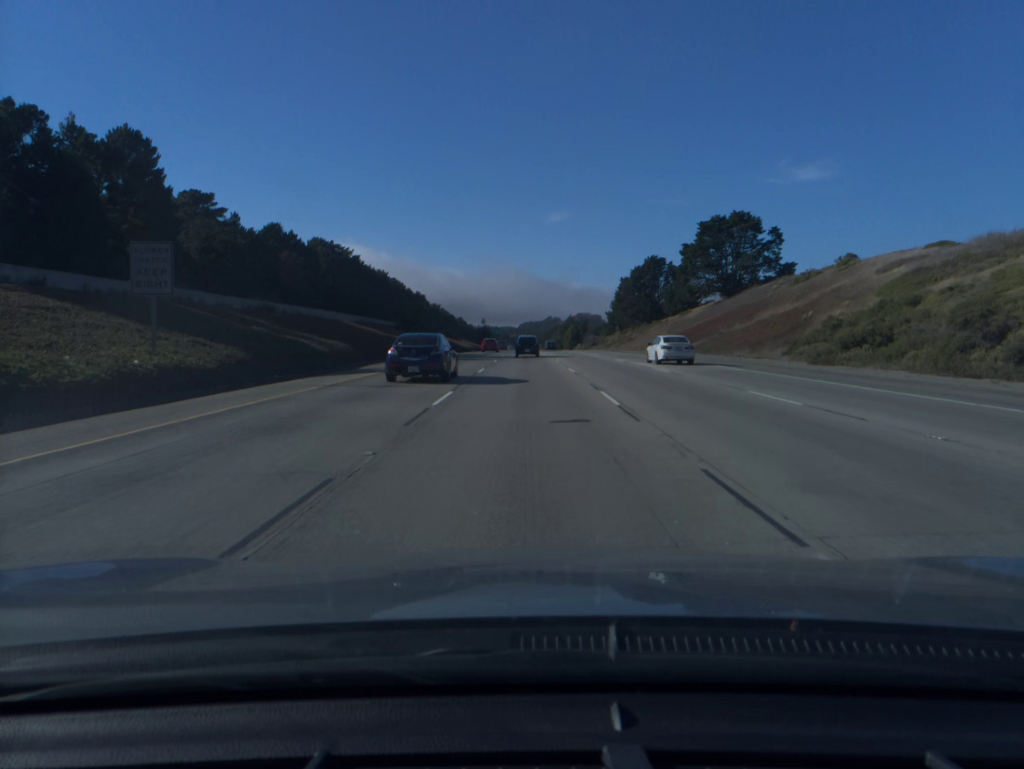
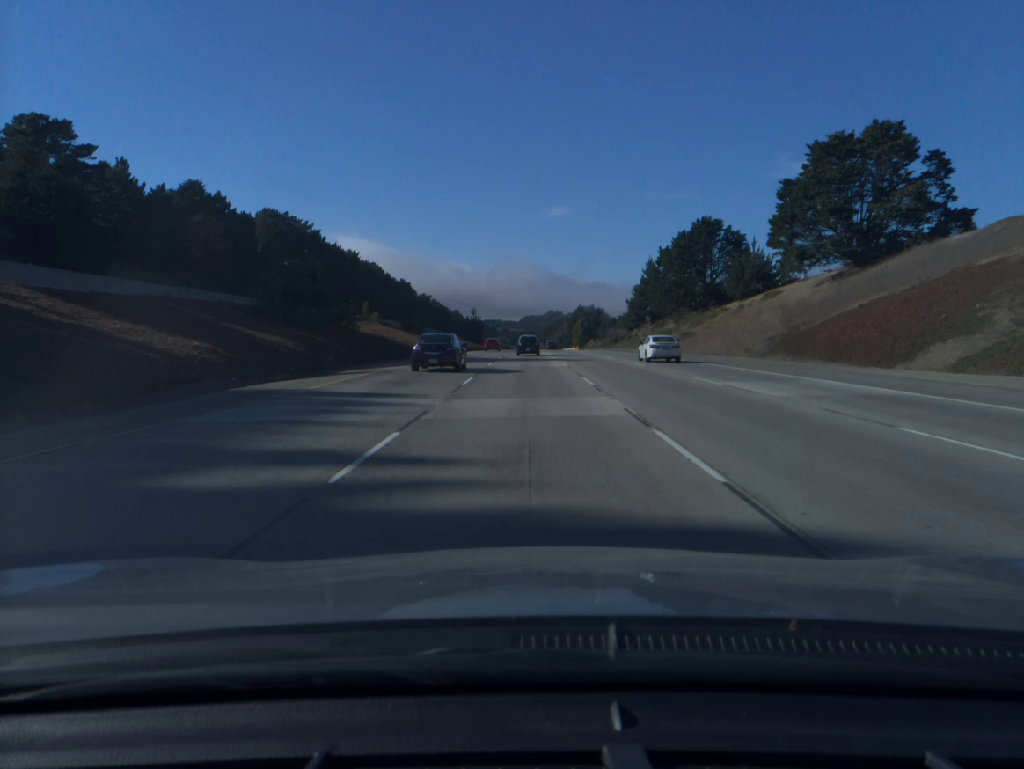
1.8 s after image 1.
(0.0, +51.9) m; 0°
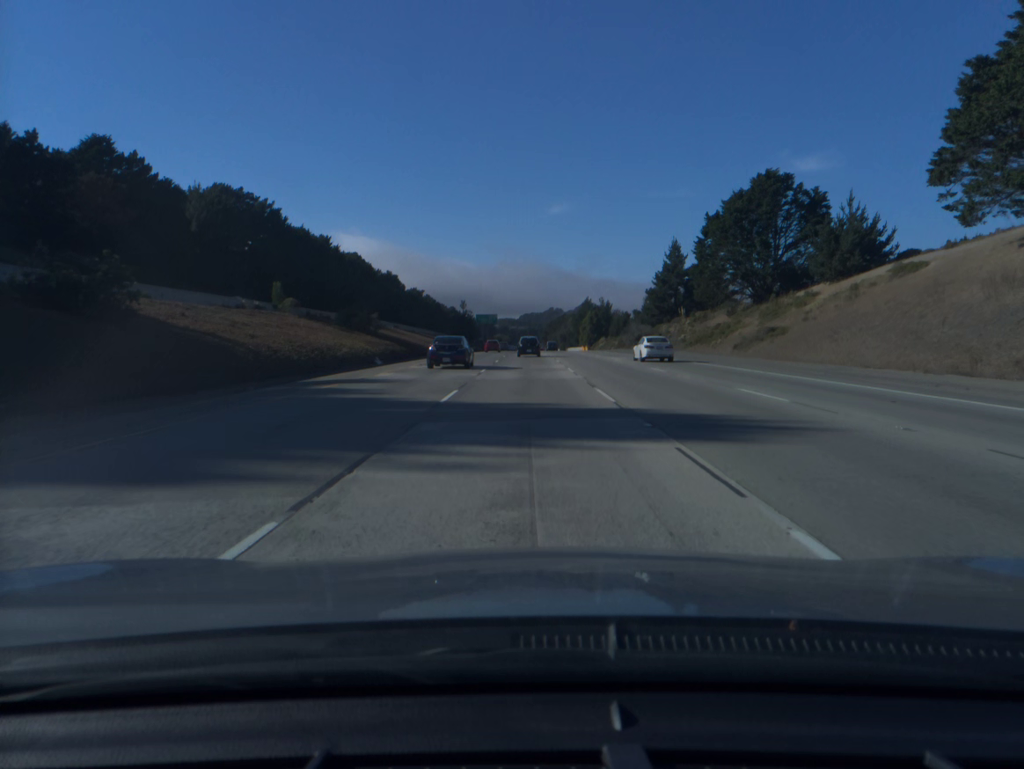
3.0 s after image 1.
(0.0, +34.8) m; 0°
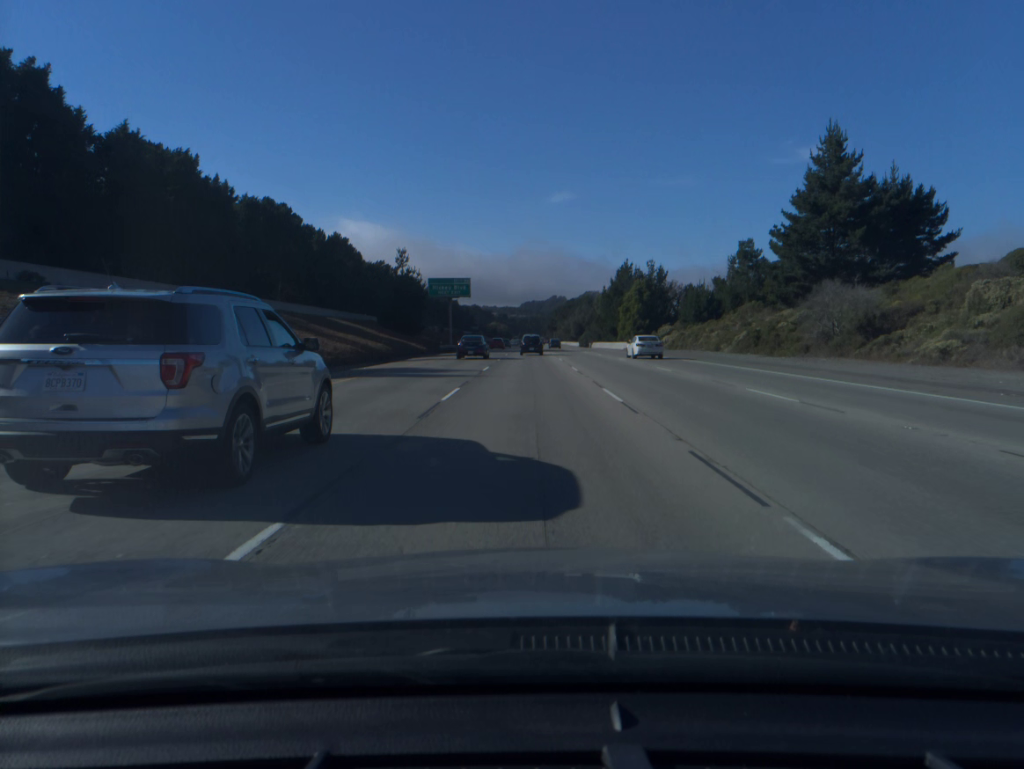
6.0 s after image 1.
(-0.2, +87.9) m; 0°
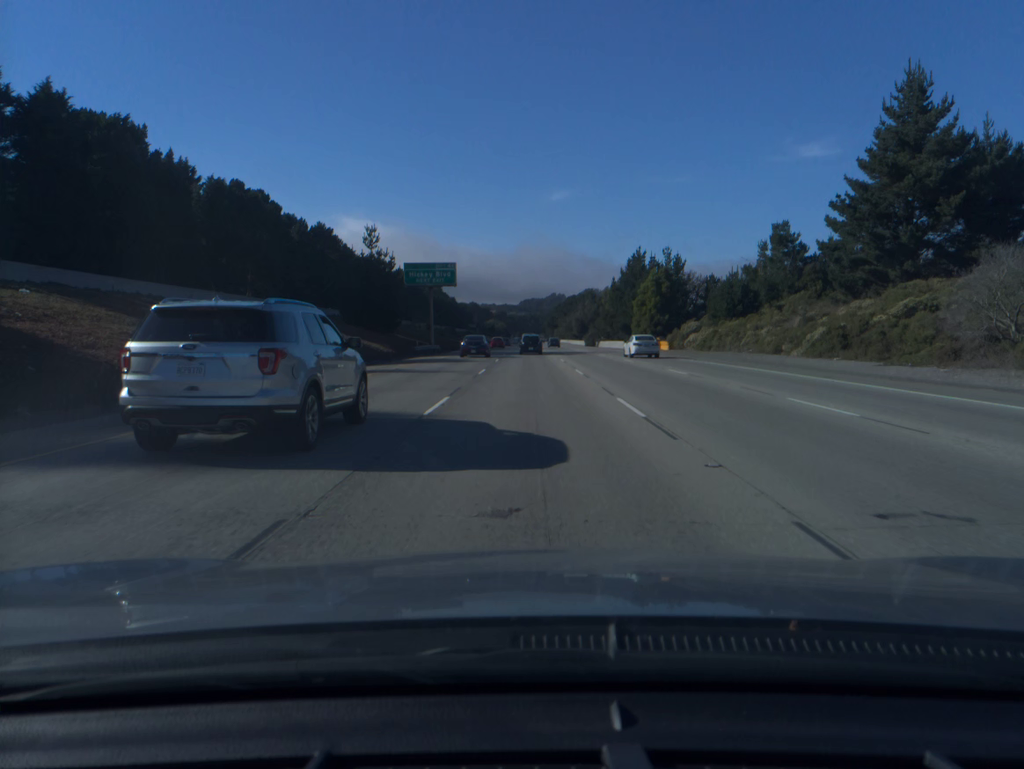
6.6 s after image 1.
(0.0, +17.6) m; 0°
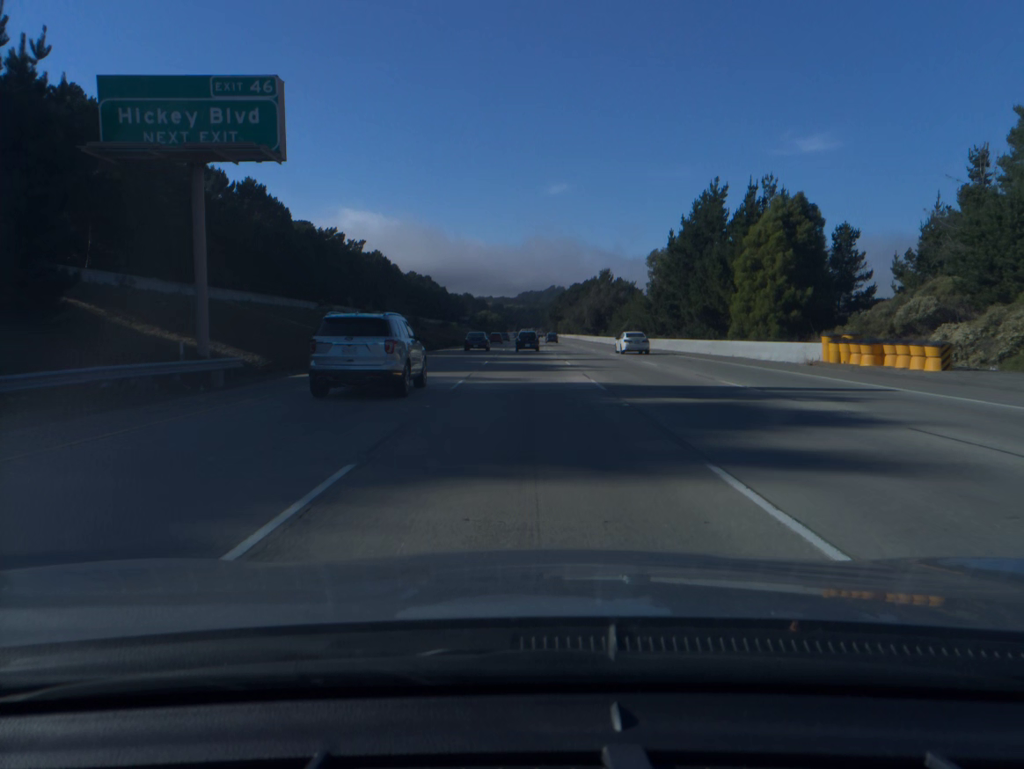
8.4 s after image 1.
(+0.1, +52.9) m; 0°
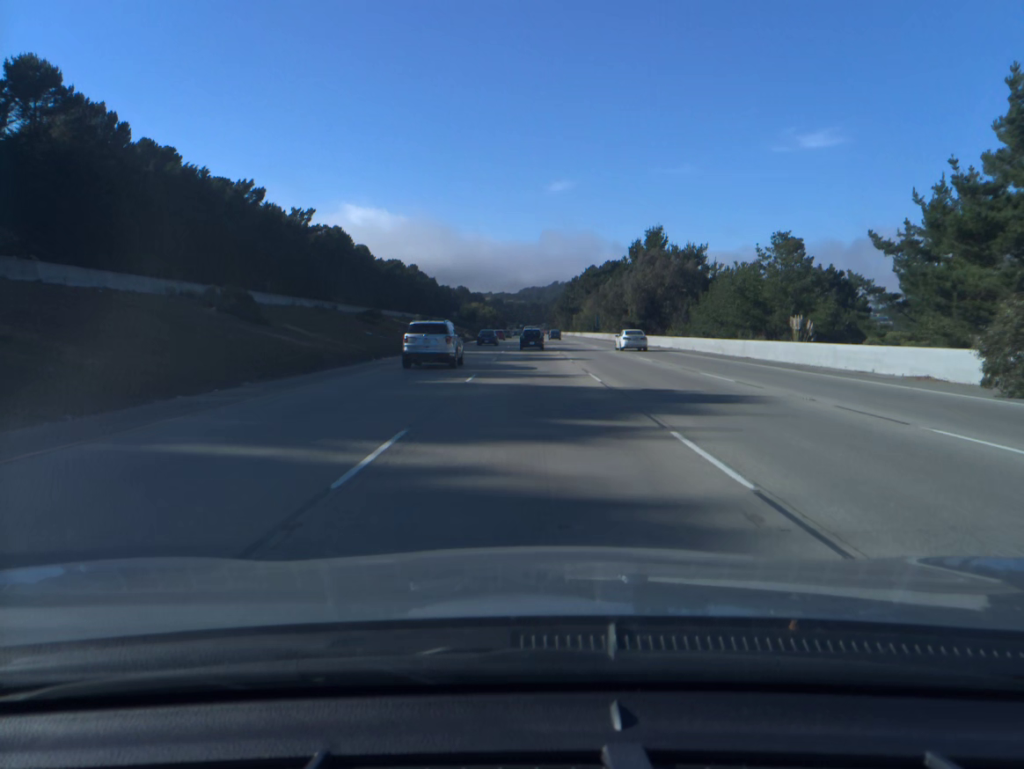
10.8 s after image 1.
(-0.1, +70.4) m; 0°
